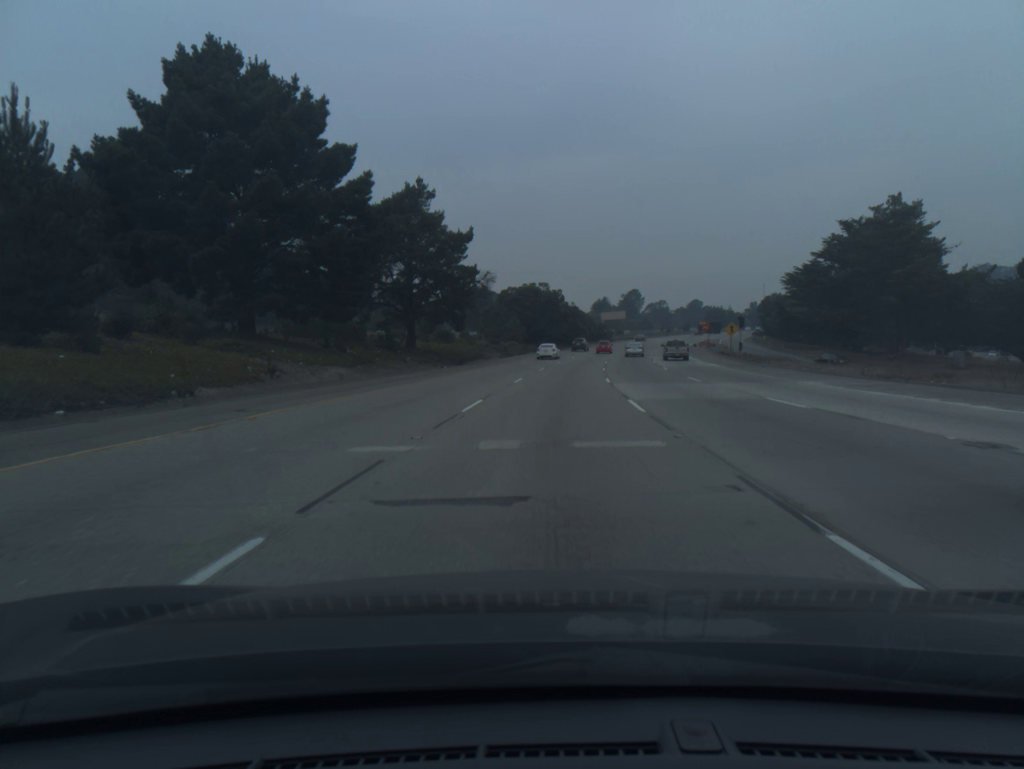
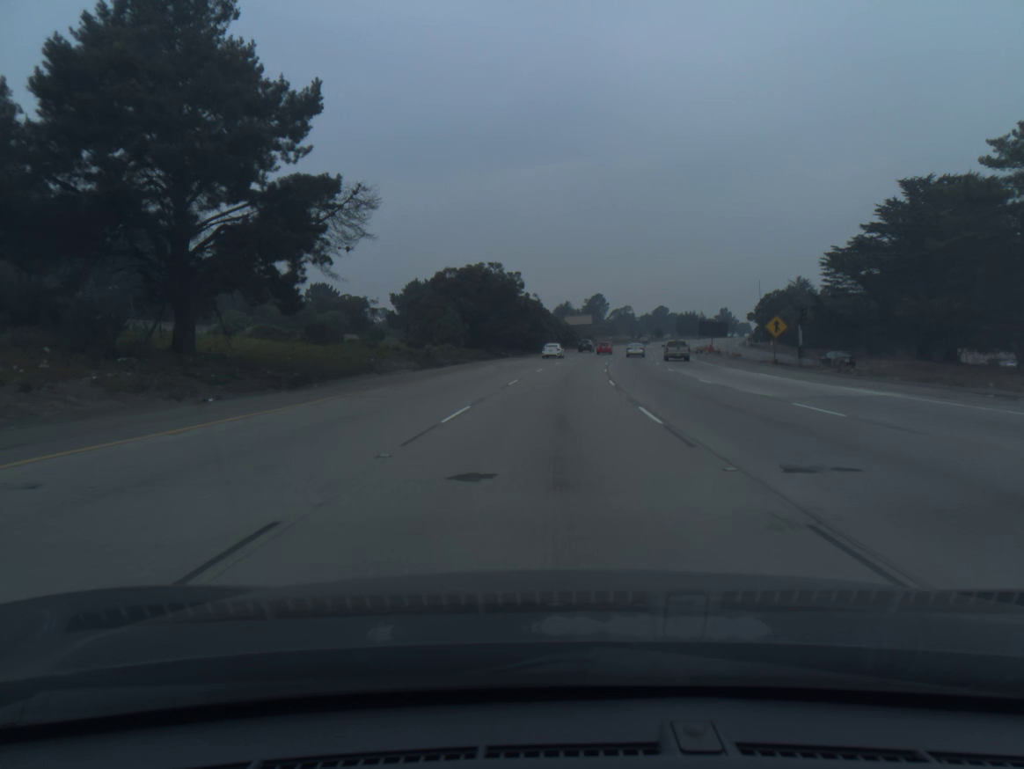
(+0.8, +31.8) m; +3°
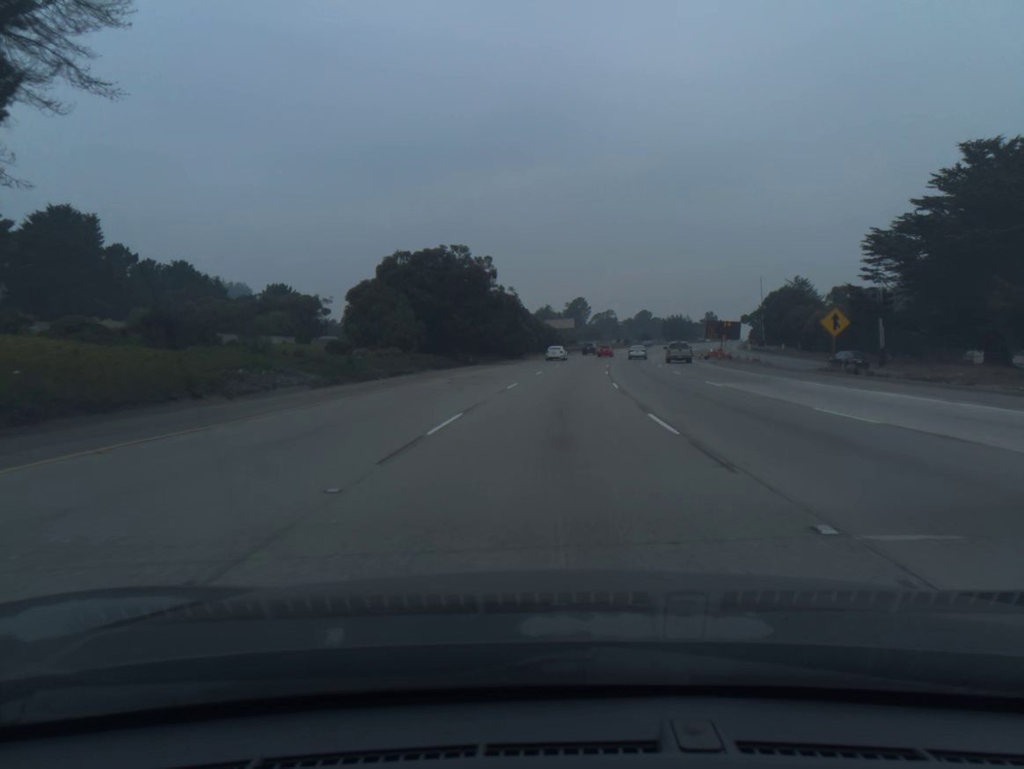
(+0.2, +16.1) m; +1°
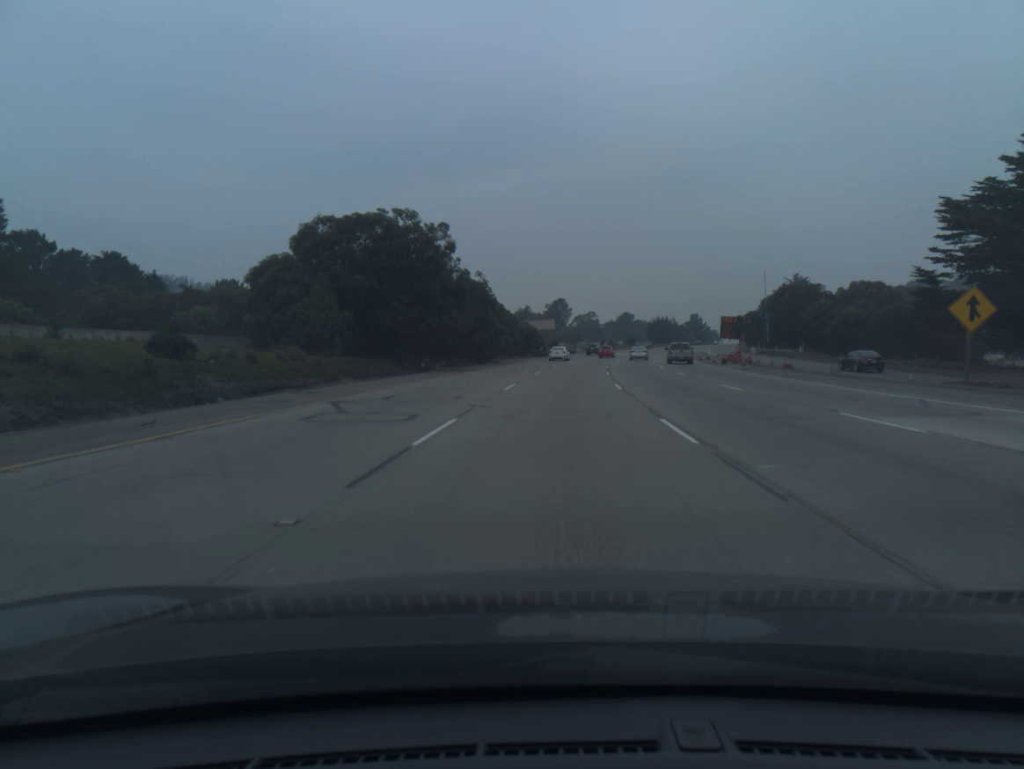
(+0.2, +16.2) m; +2°
